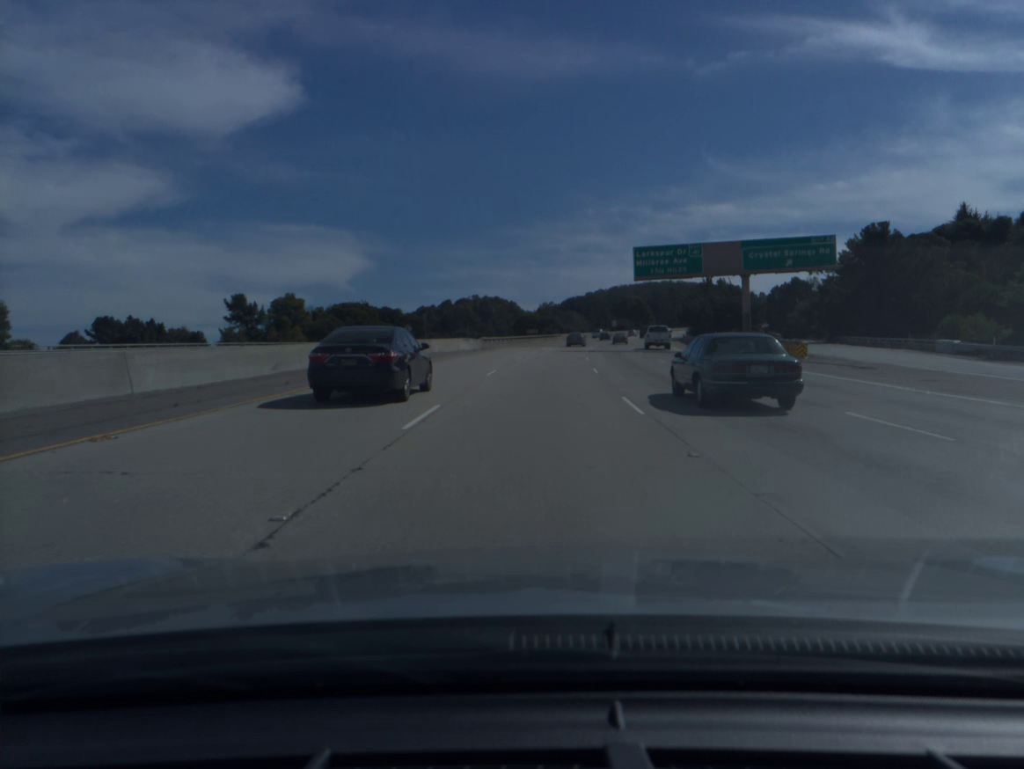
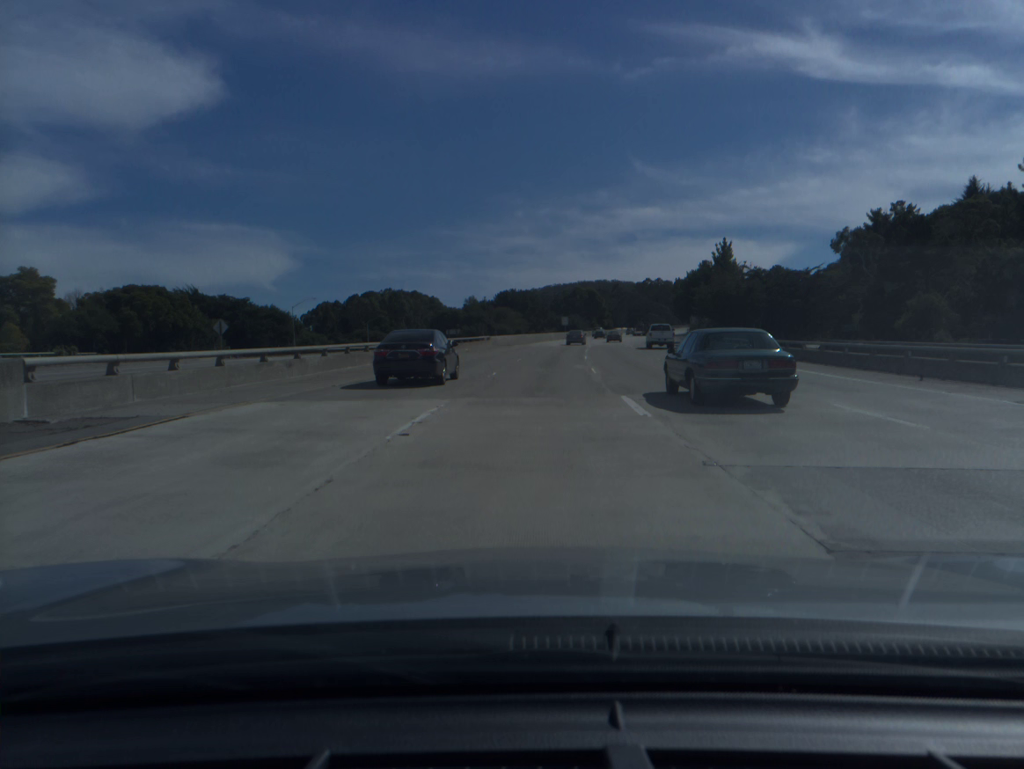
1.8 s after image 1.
(+2.8, +57.8) m; +5°
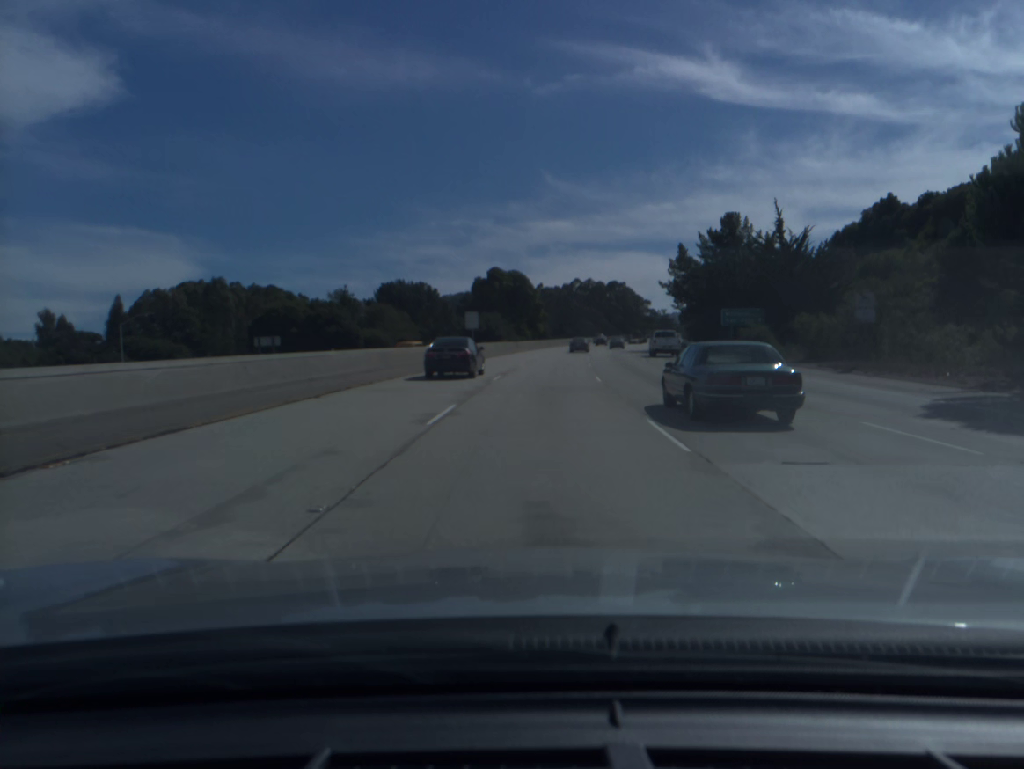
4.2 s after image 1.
(+4.3, +77.2) m; +6°
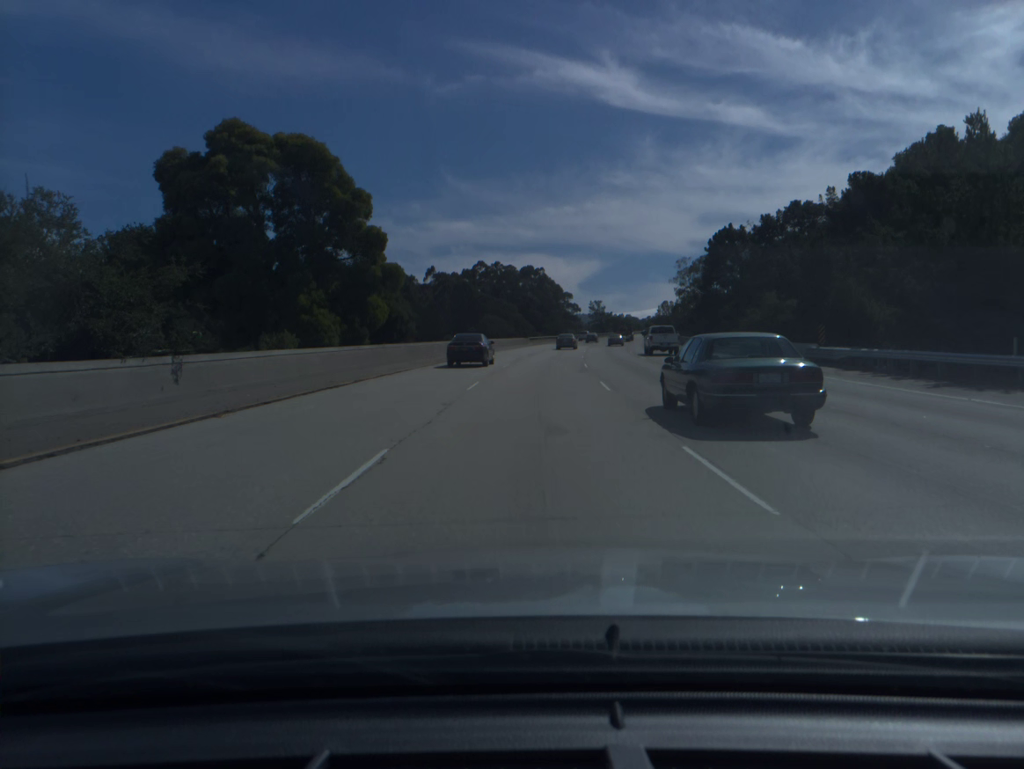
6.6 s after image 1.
(+4.6, +77.8) m; +7°
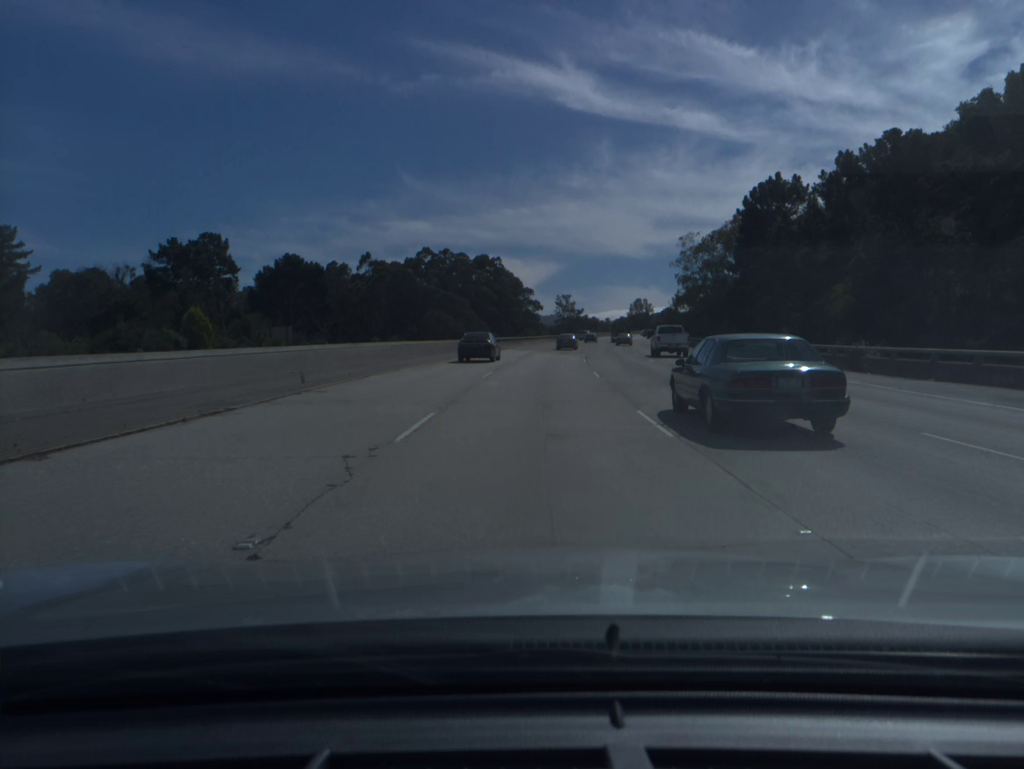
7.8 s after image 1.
(+0.8, +38.9) m; +3°
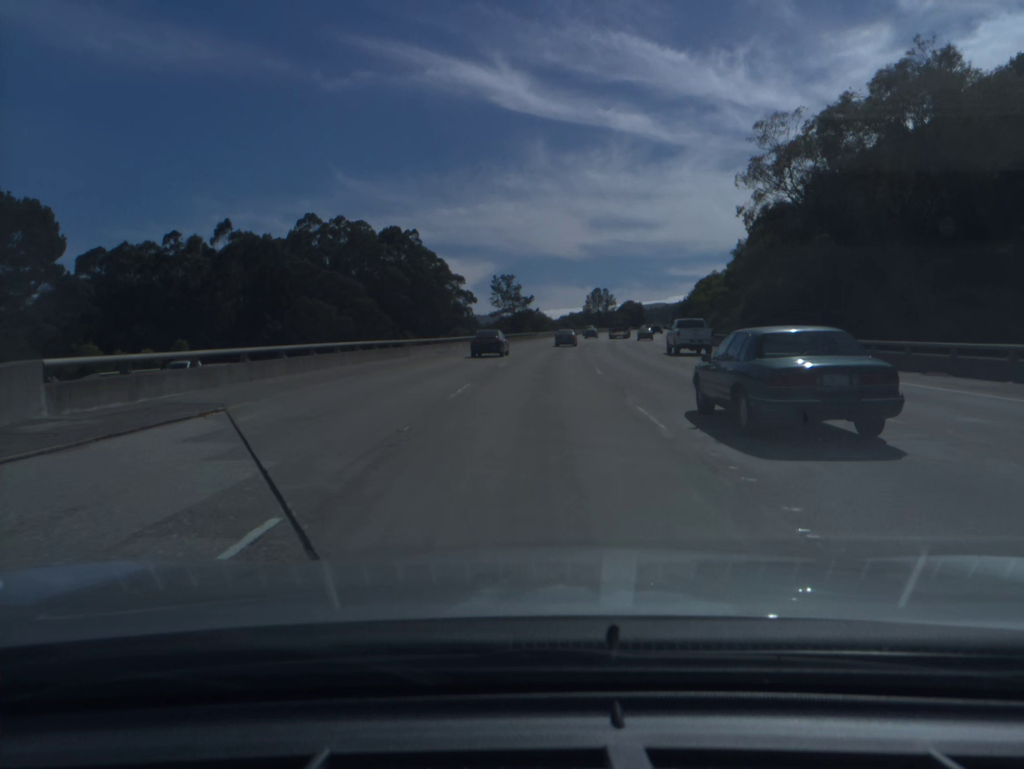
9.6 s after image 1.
(+2.5, +58.2) m; +5°
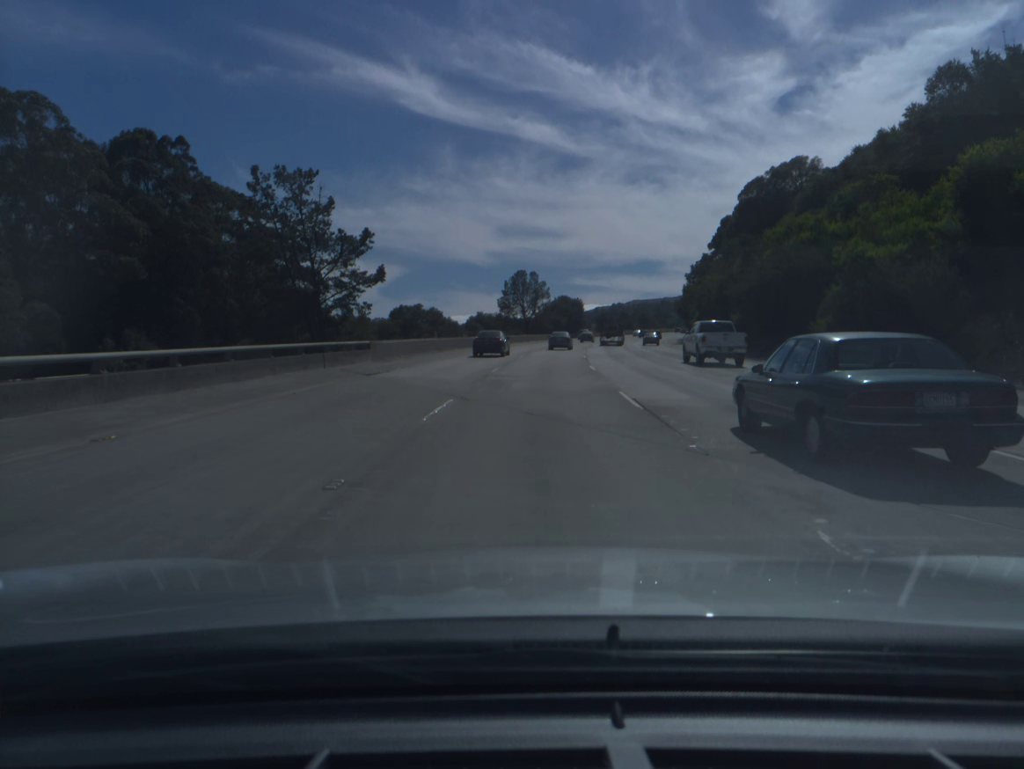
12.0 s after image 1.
(+4.0, +76.8) m; +6°
